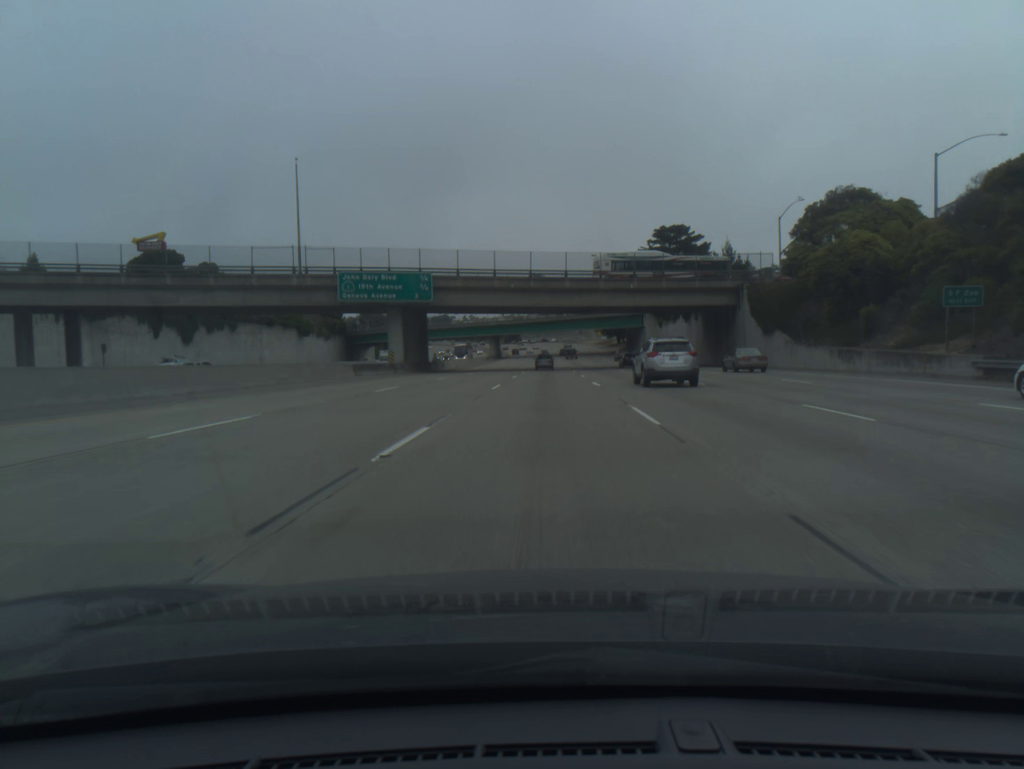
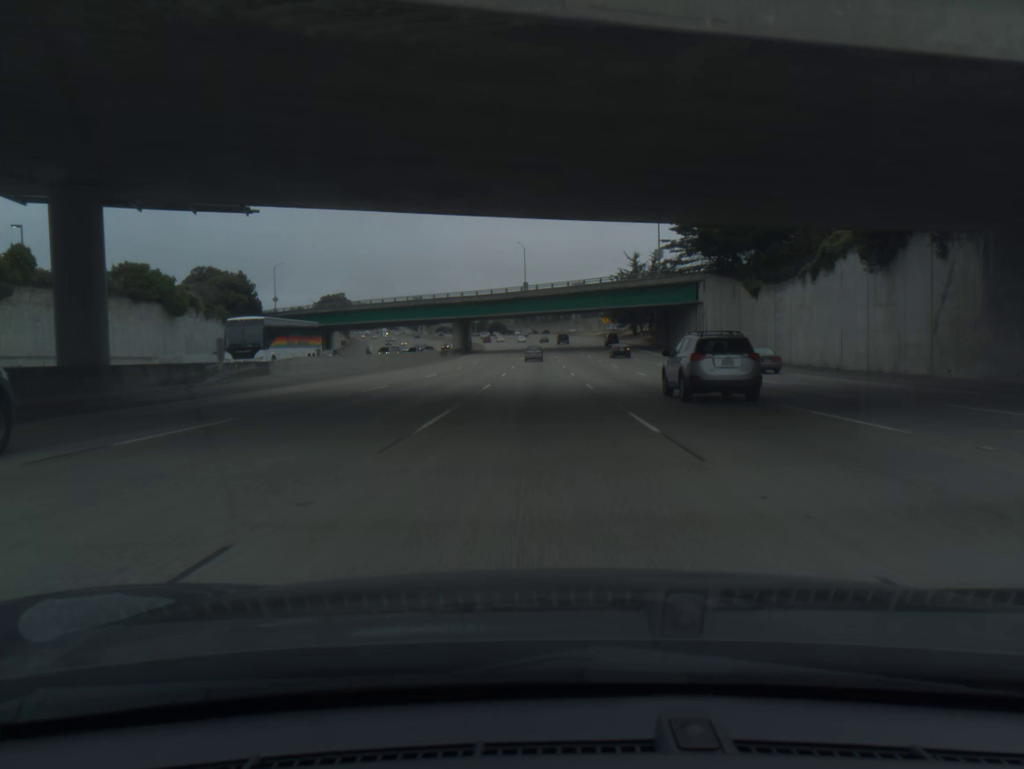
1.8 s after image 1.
(+0.7, +57.3) m; +1°
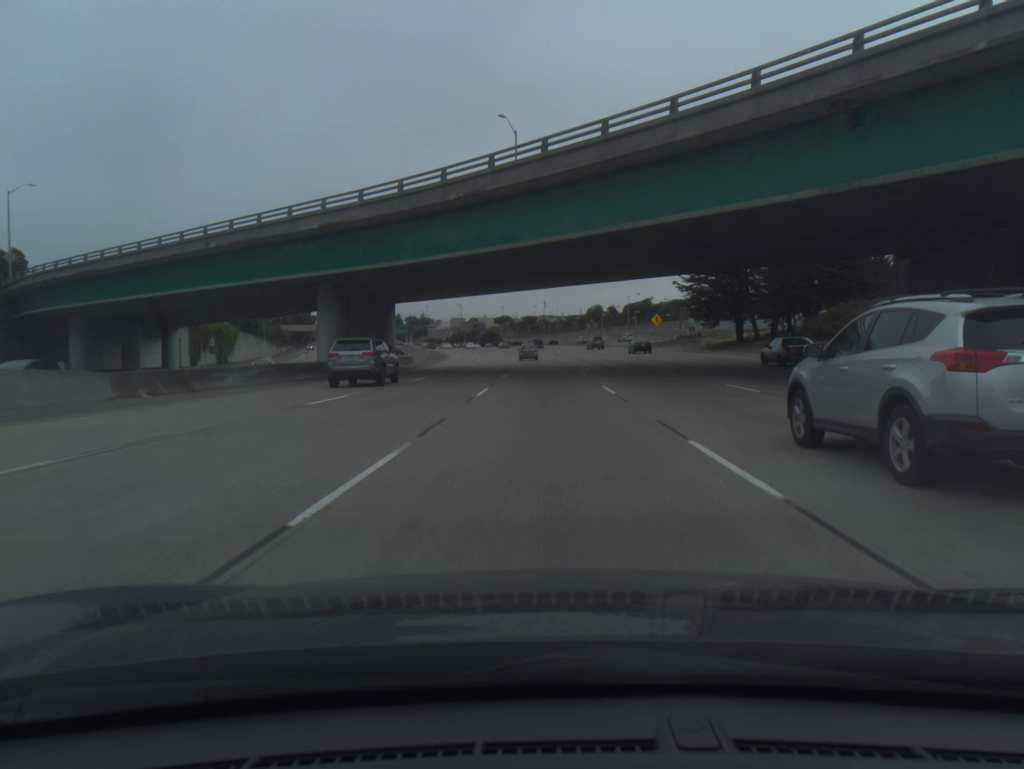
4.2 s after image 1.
(-0.2, +77.0) m; 0°
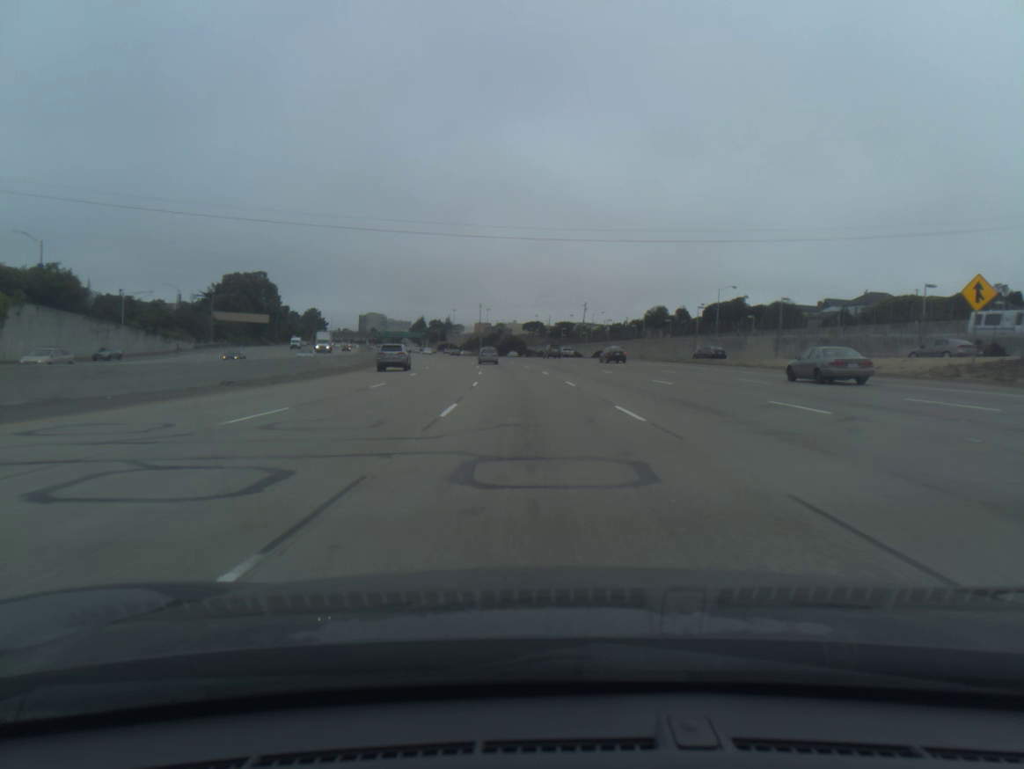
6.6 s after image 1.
(-0.7, +76.8) m; -2°
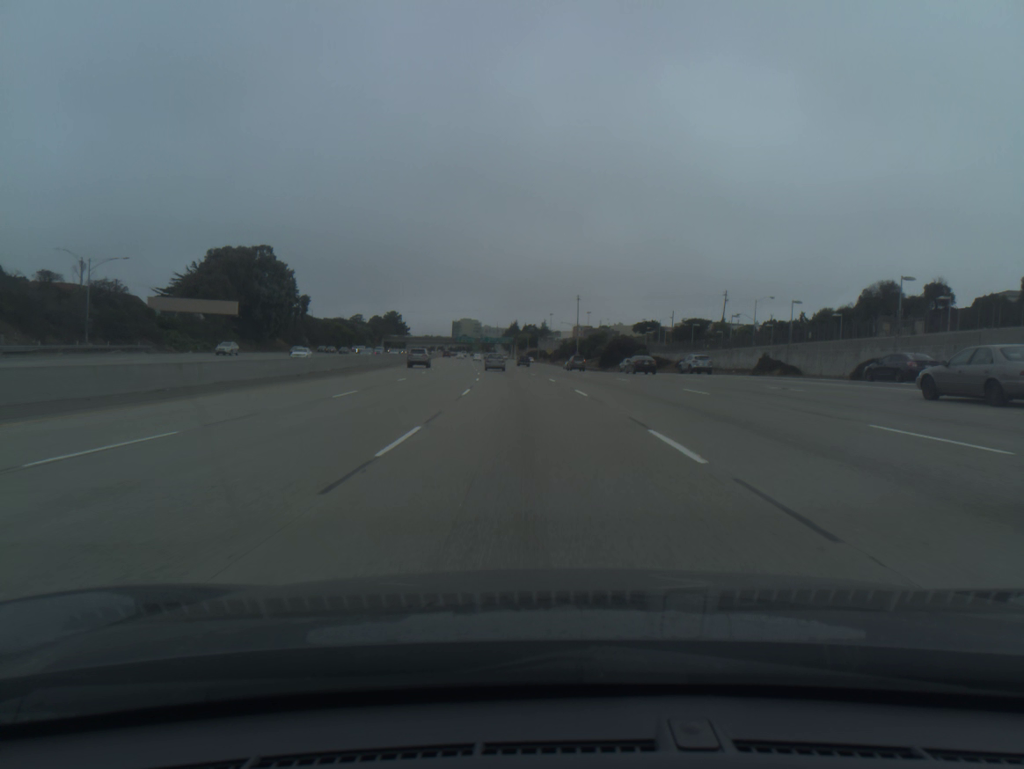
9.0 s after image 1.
(-4.8, +76.6) m; -7°
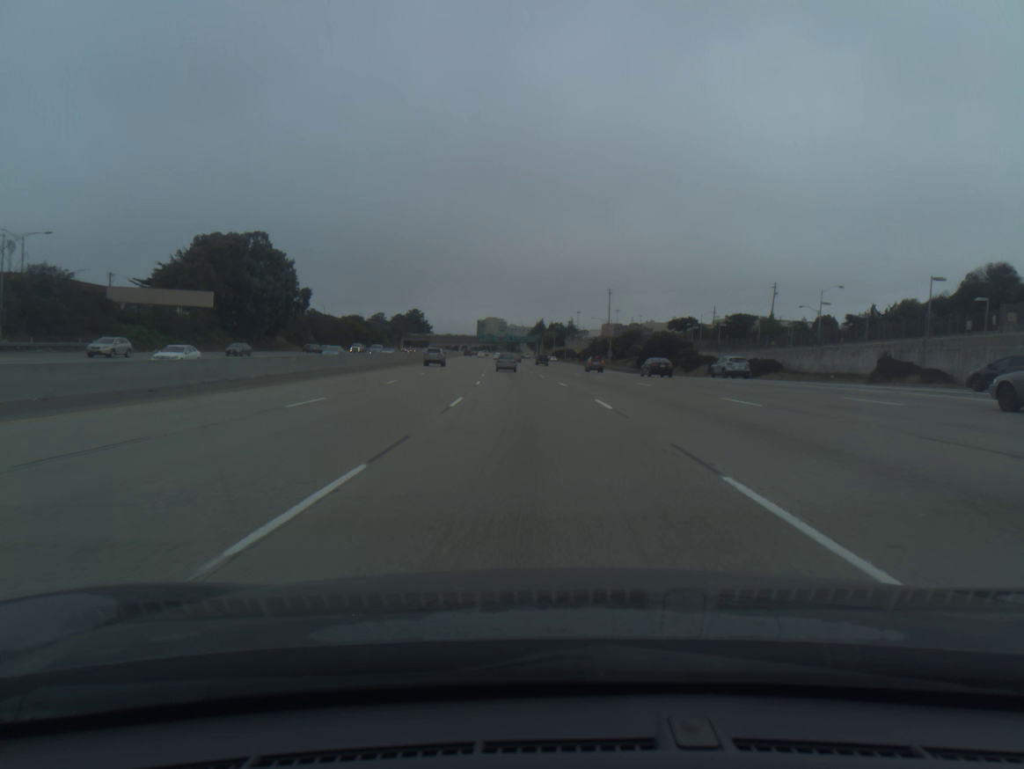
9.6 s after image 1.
(-0.3, +19.3) m; -2°
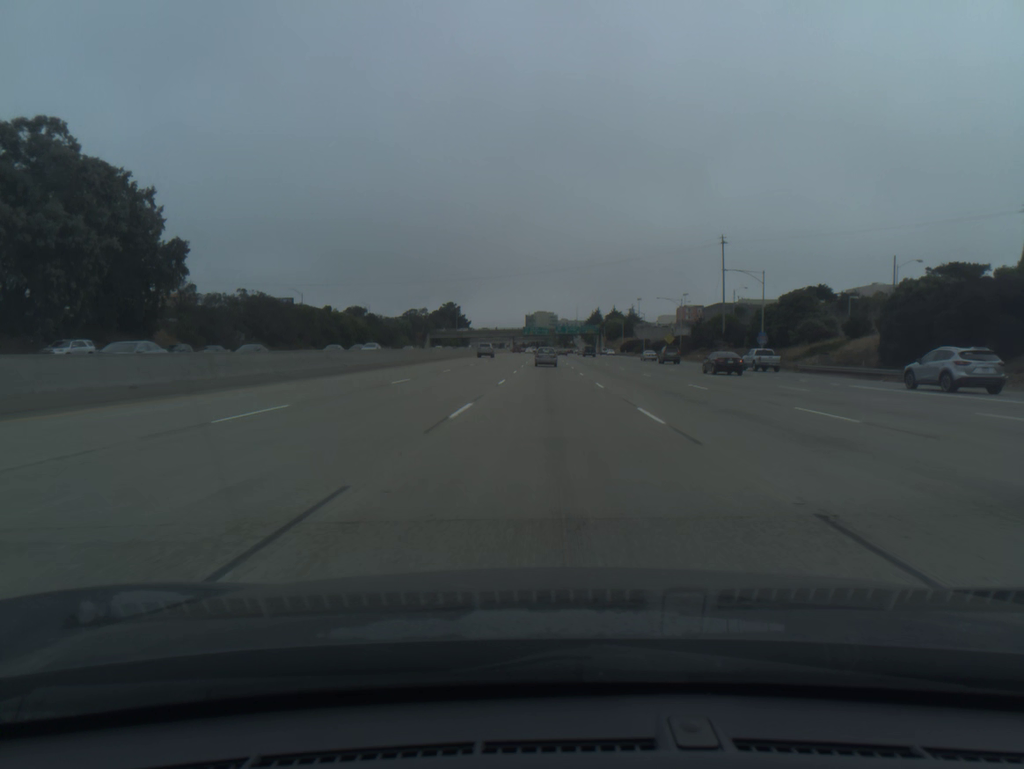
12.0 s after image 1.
(-3.5, +76.2) m; -4°
